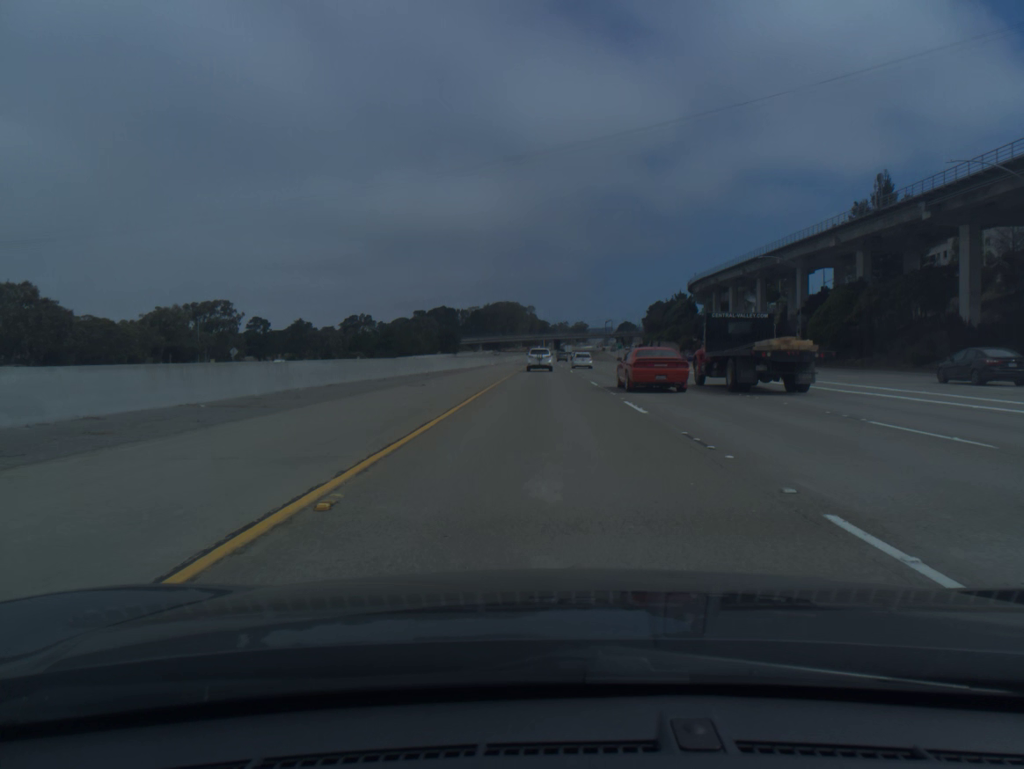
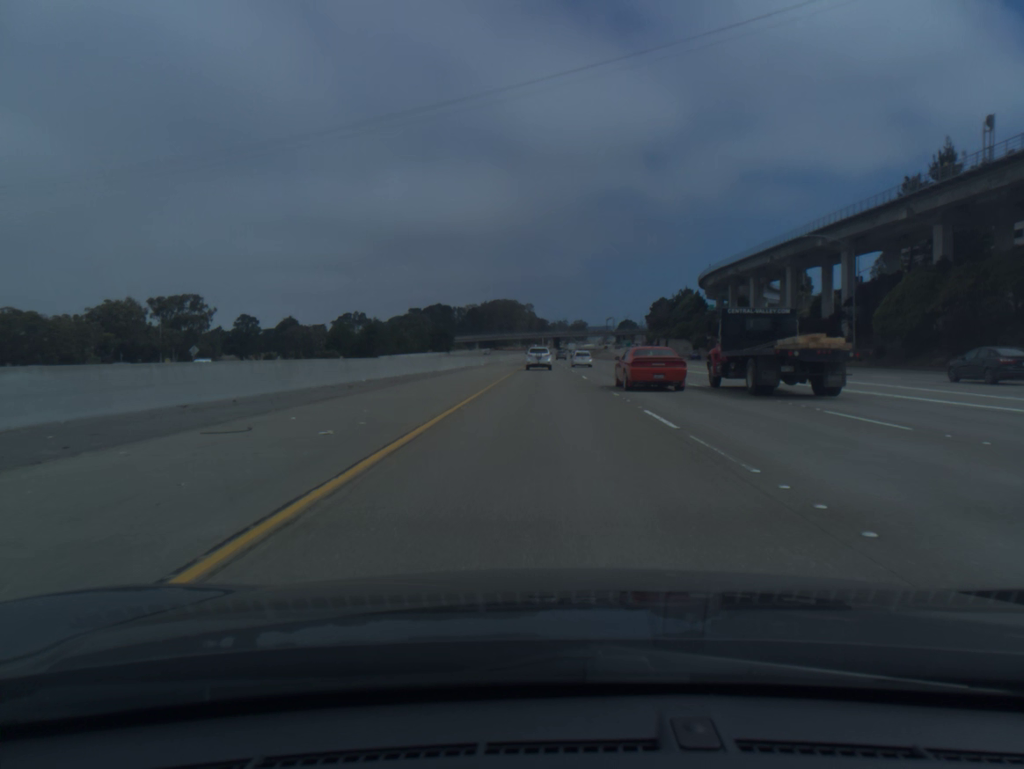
(0.0, +18.4) m; 0°
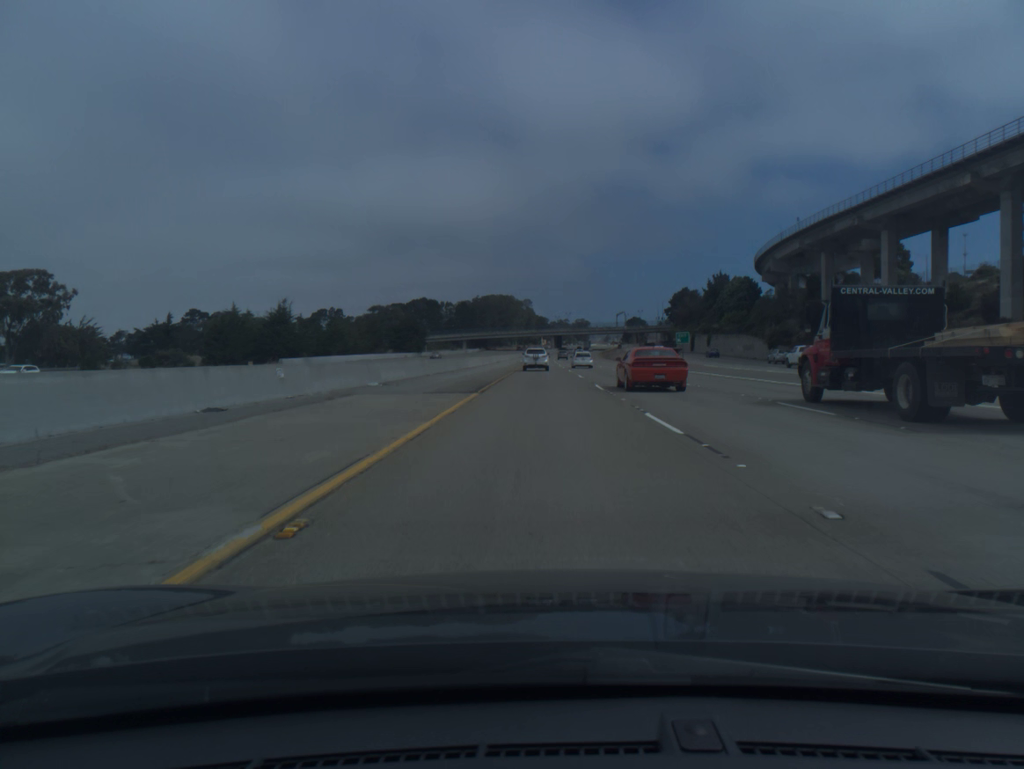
(+0.1, +54.8) m; 0°
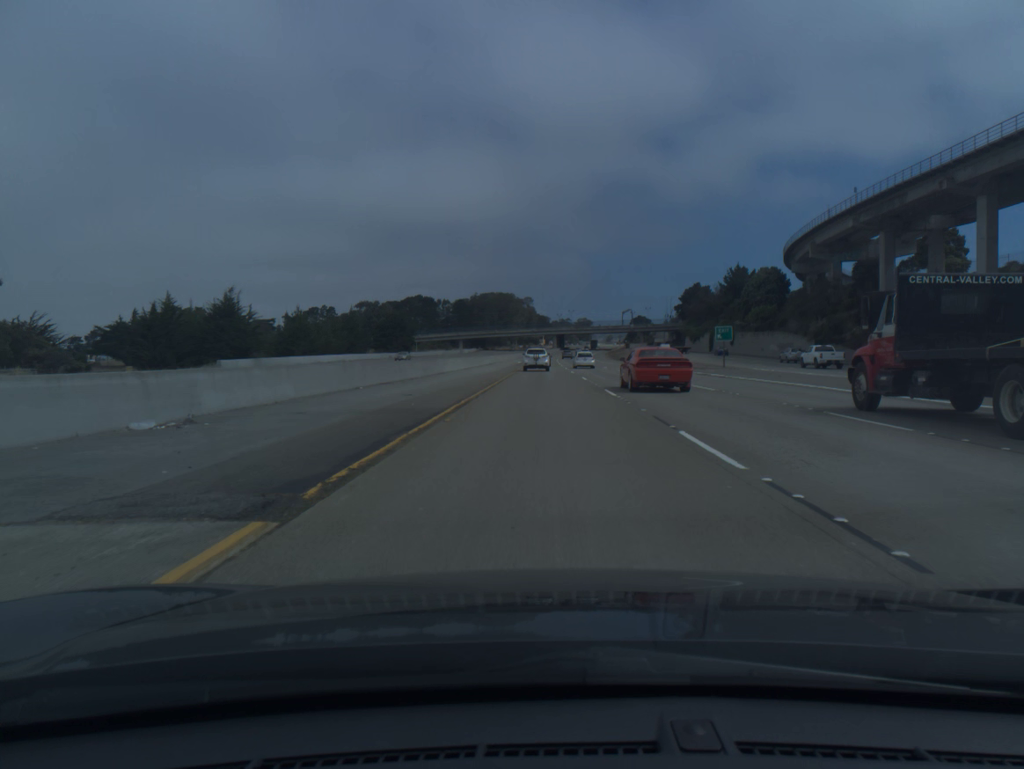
(0.0, +18.2) m; 0°
